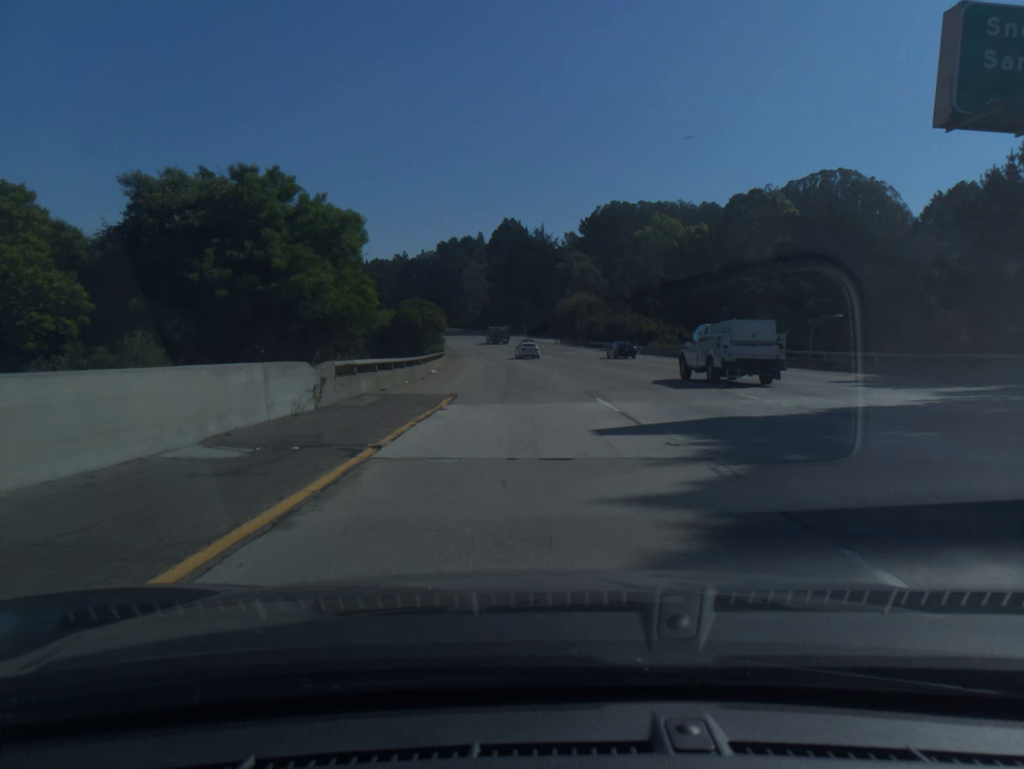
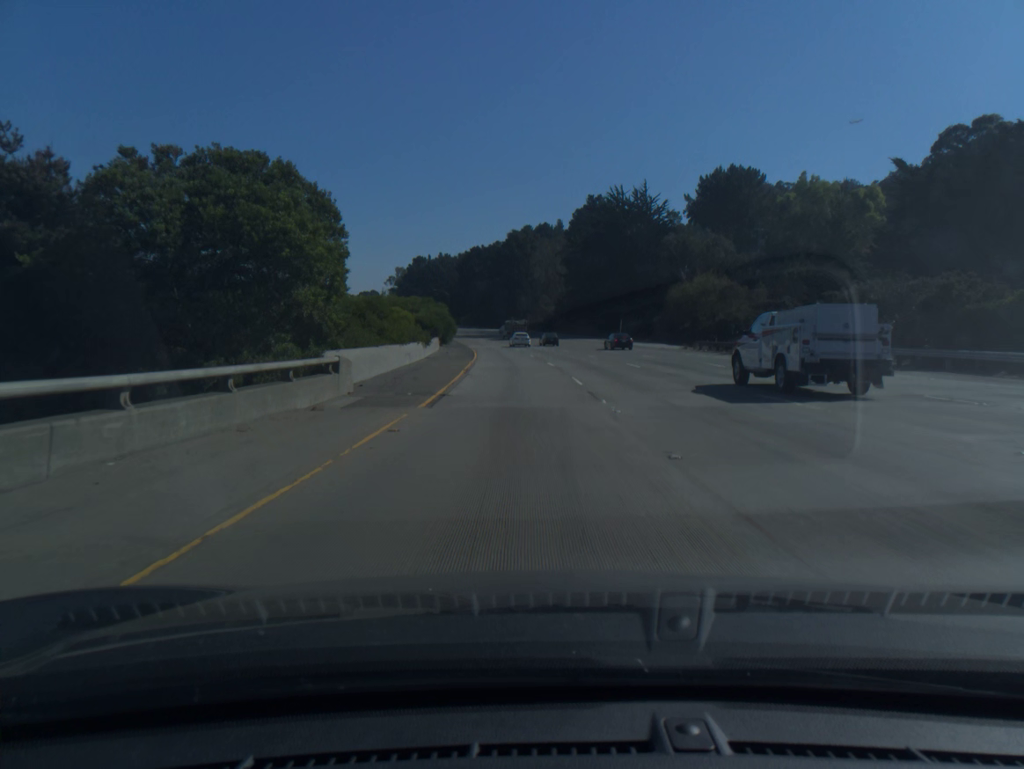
(-2.6, +60.5) m; -6°
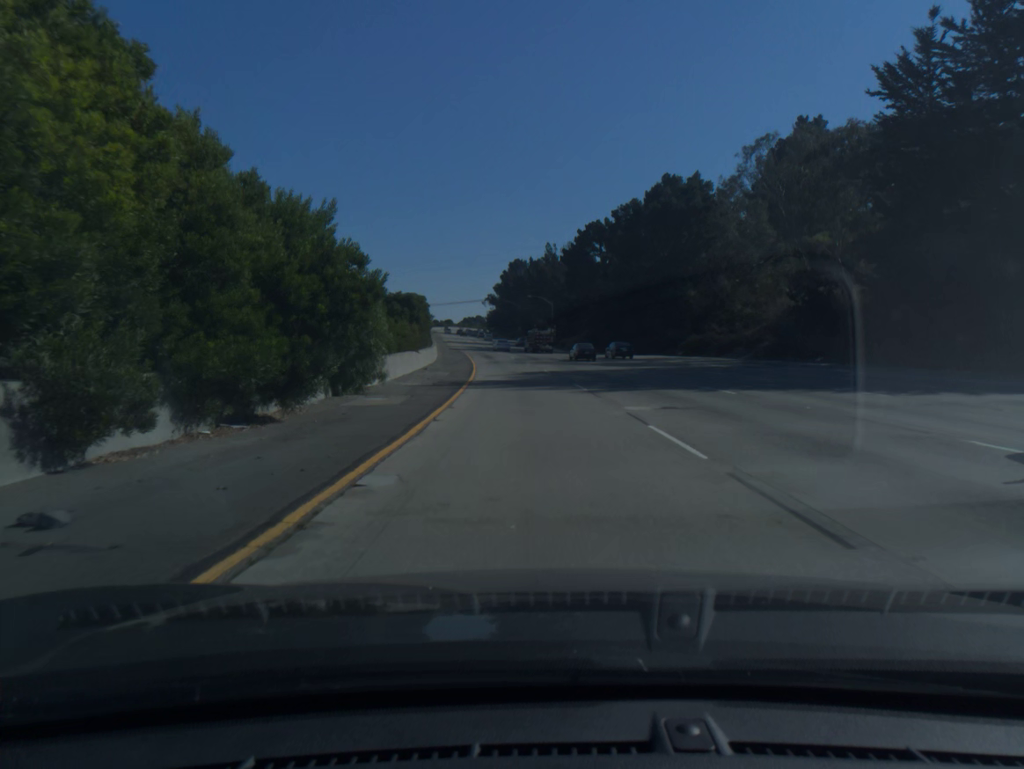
(-8.0, +99.5) m; -9°
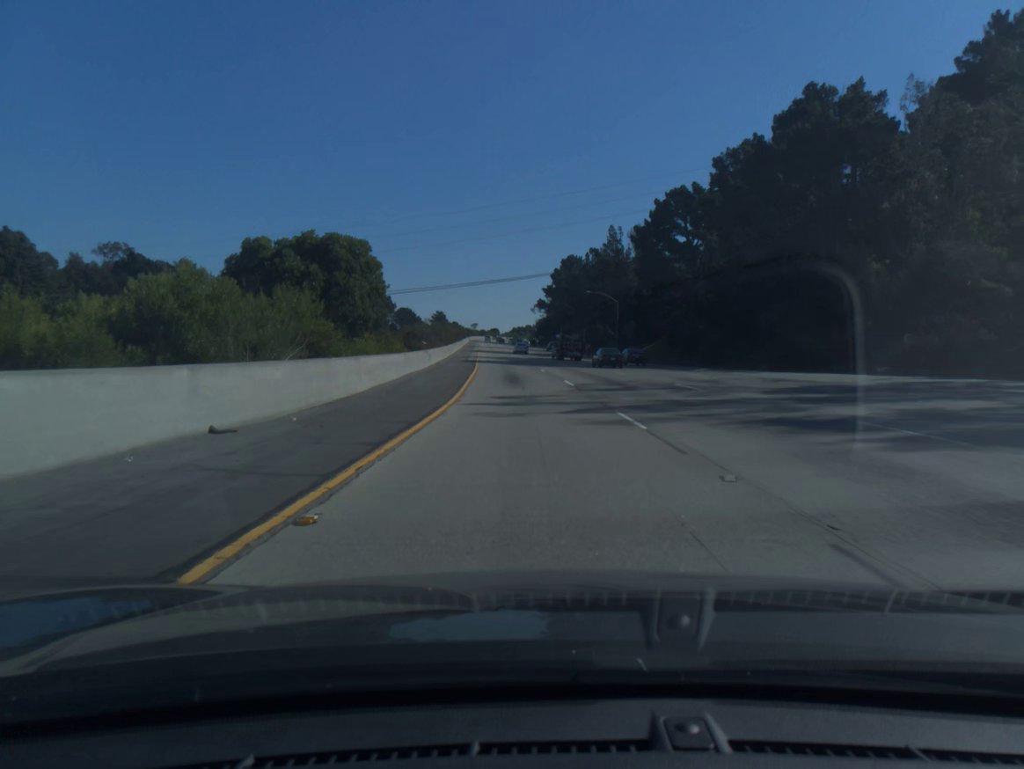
(-1.3, +39.8) m; -4°
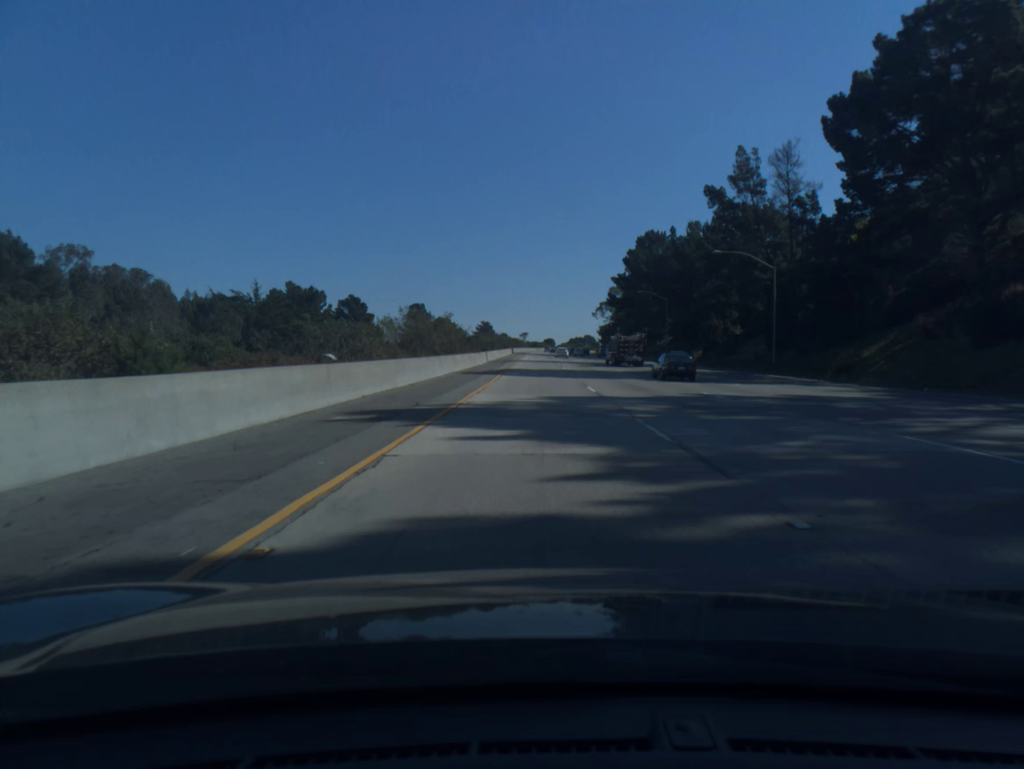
(-2.5, +59.6) m; -4°
